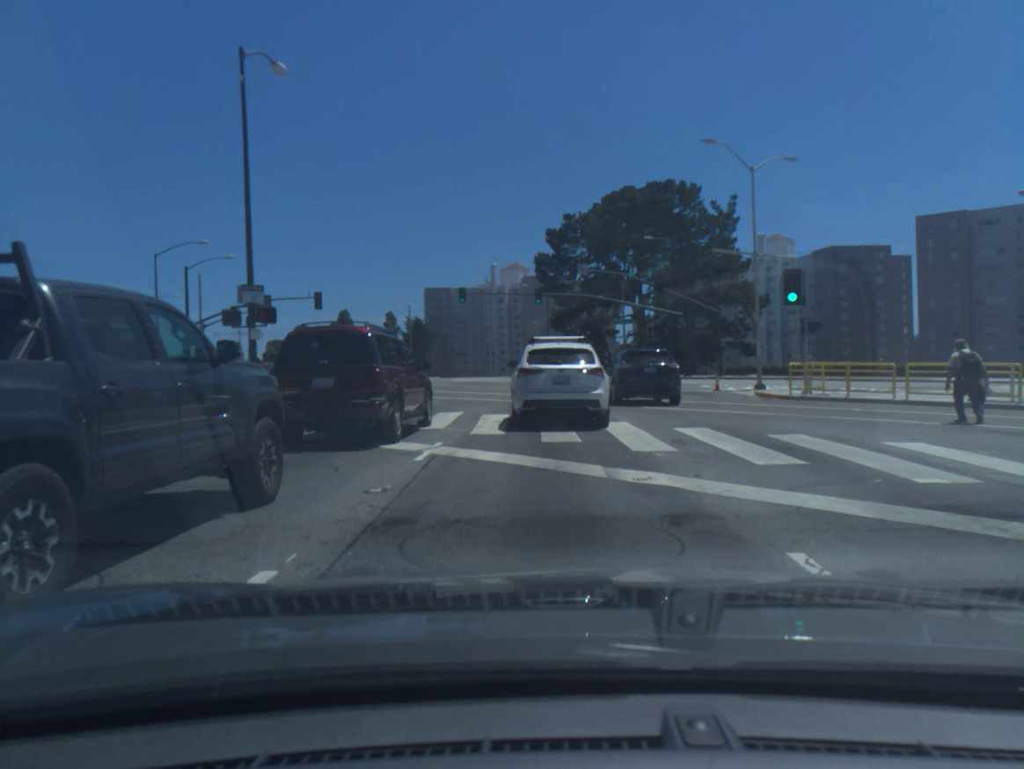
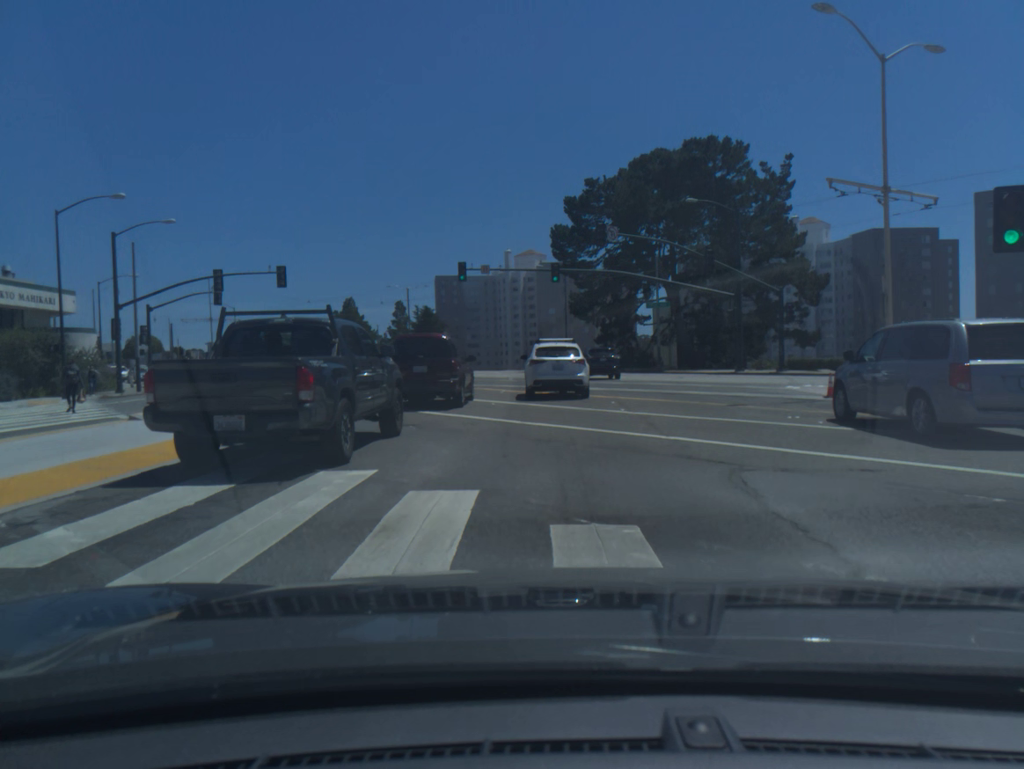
(-0.2, +11.8) m; -2°
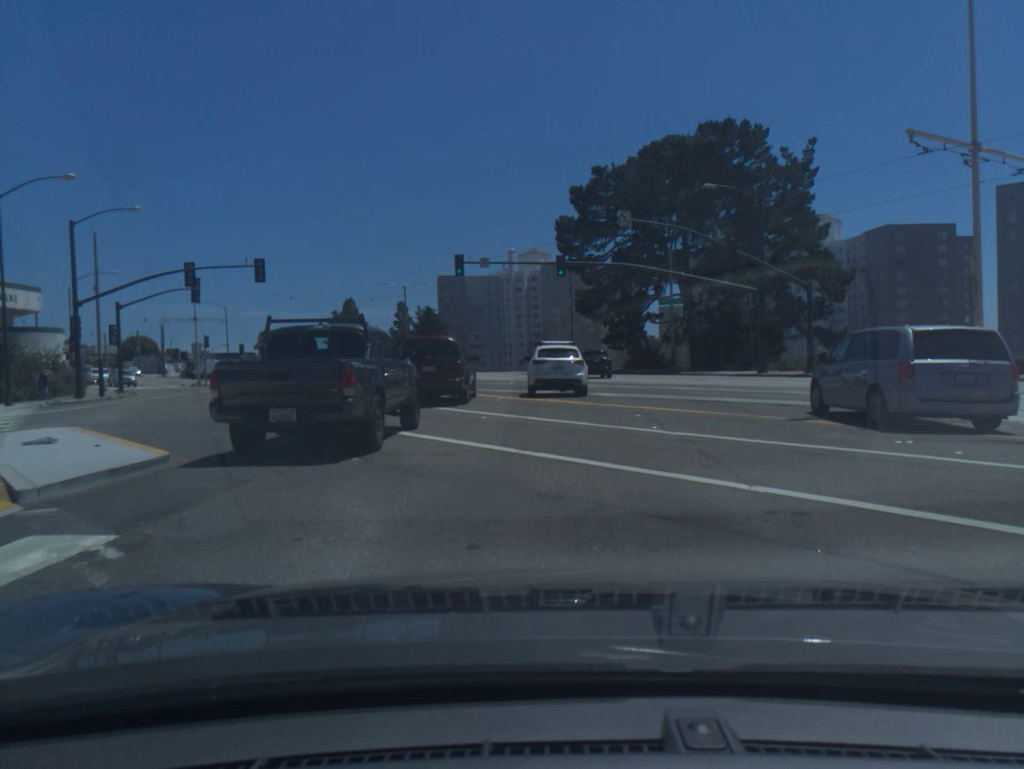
(0.0, +4.5) m; -1°
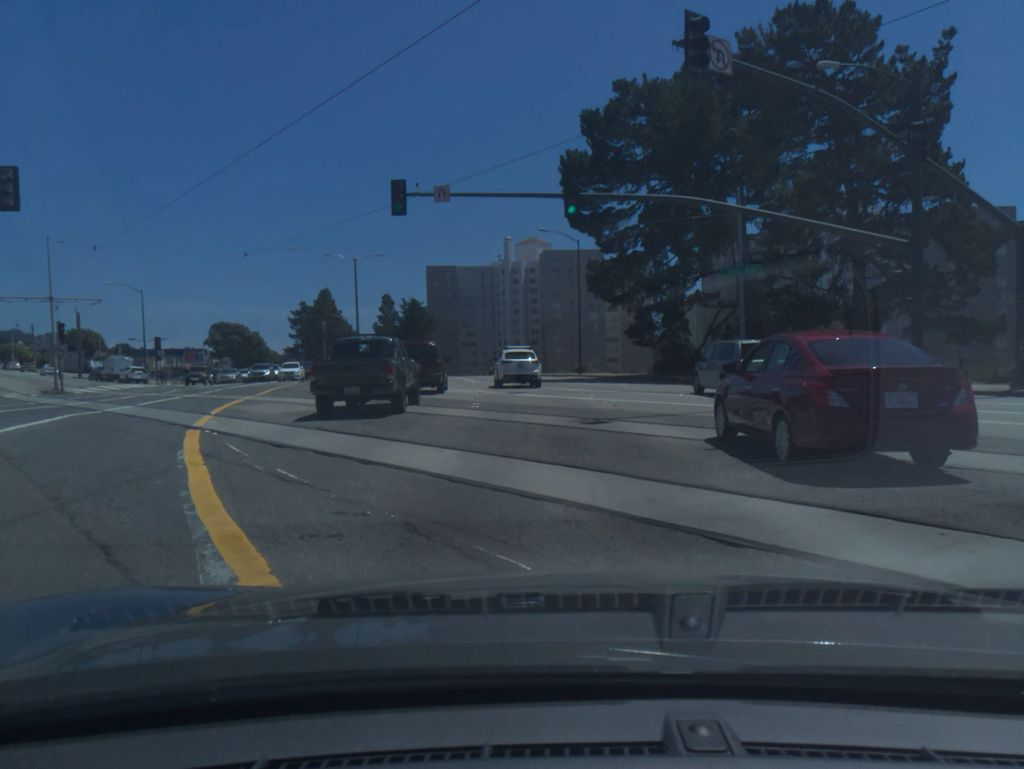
(-0.1, +20.4) m; 0°
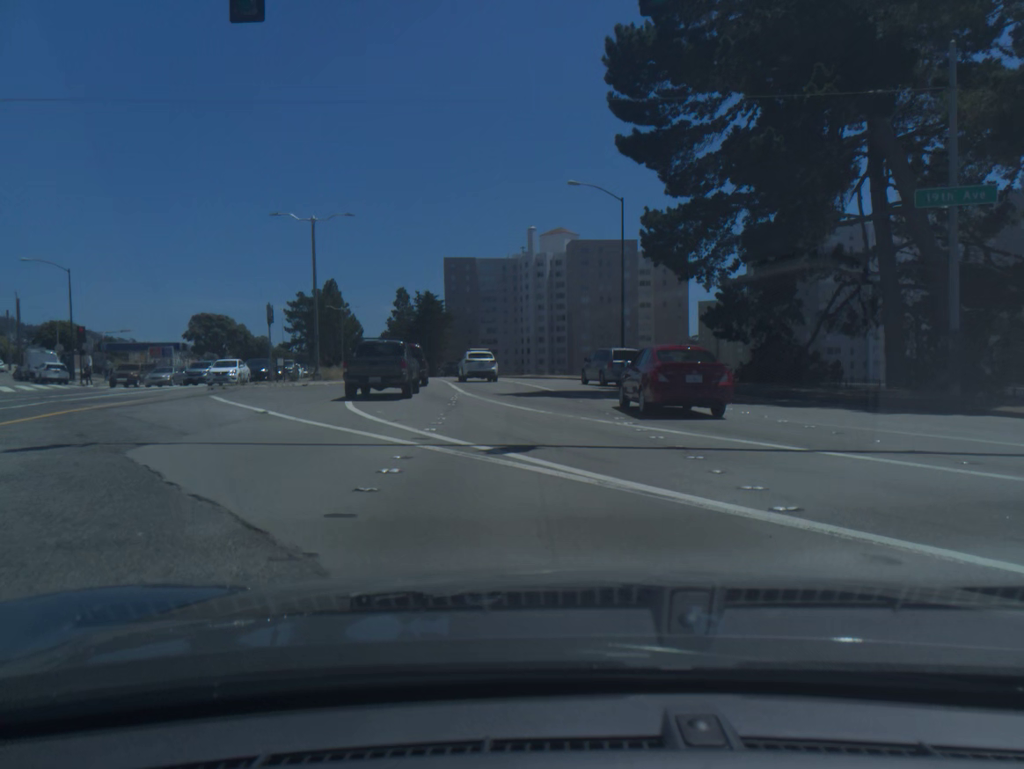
(-0.4, +17.4) m; -2°
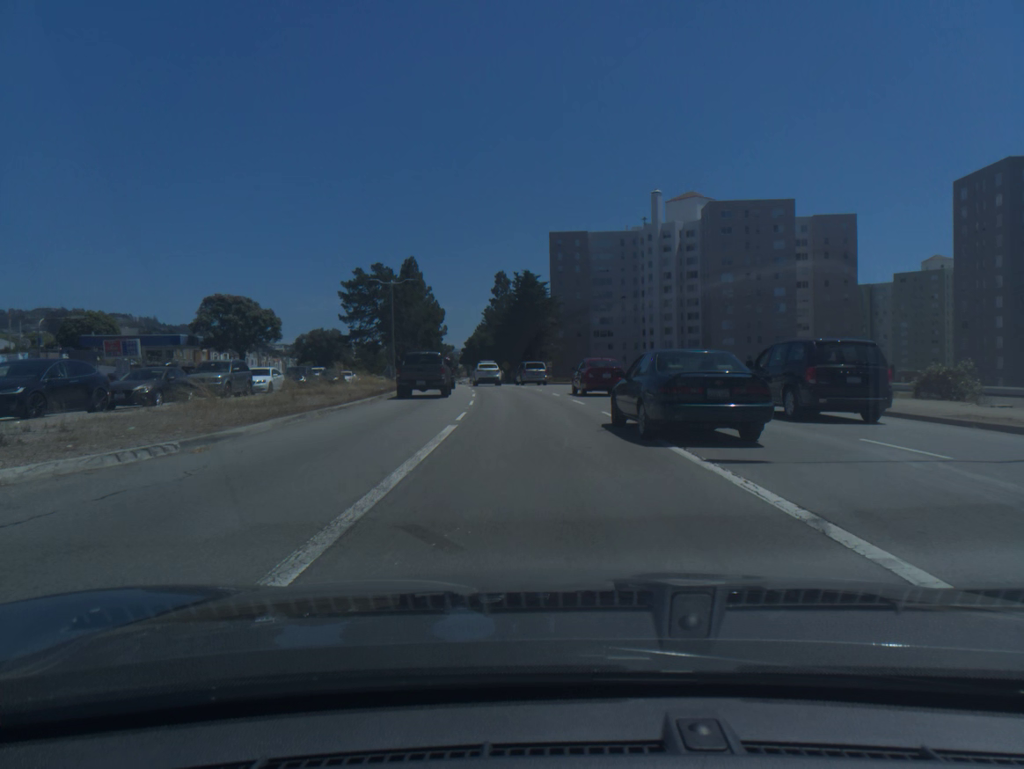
(-2.5, +34.5) m; -8°
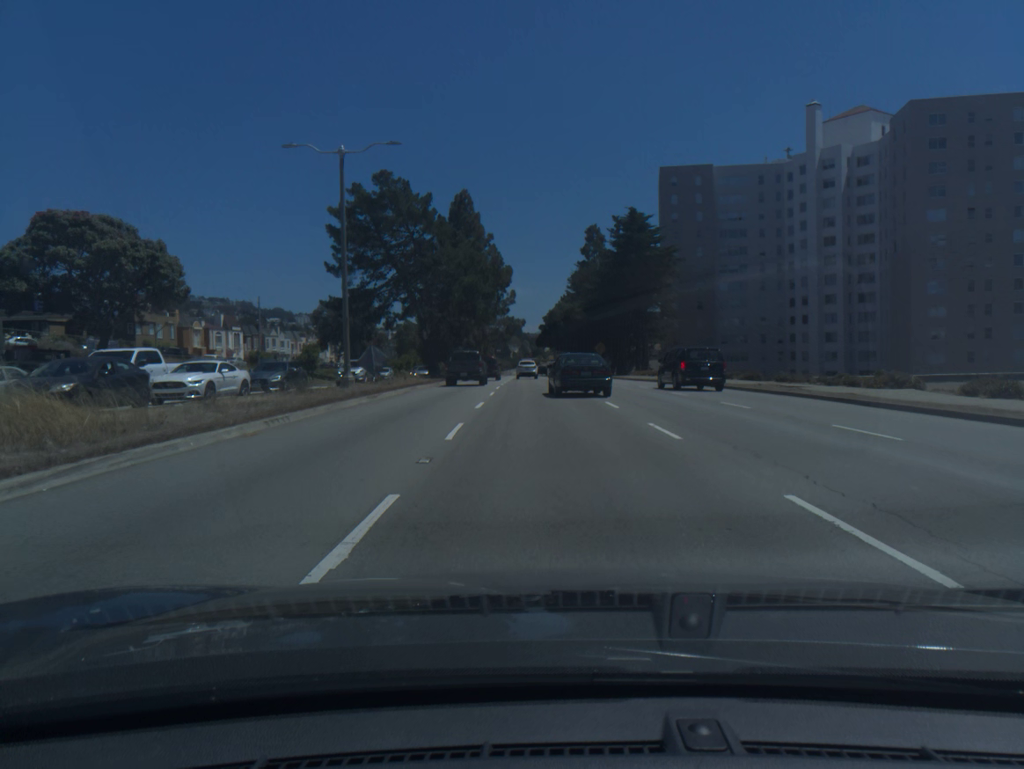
(-2.5, +41.8) m; -7°
